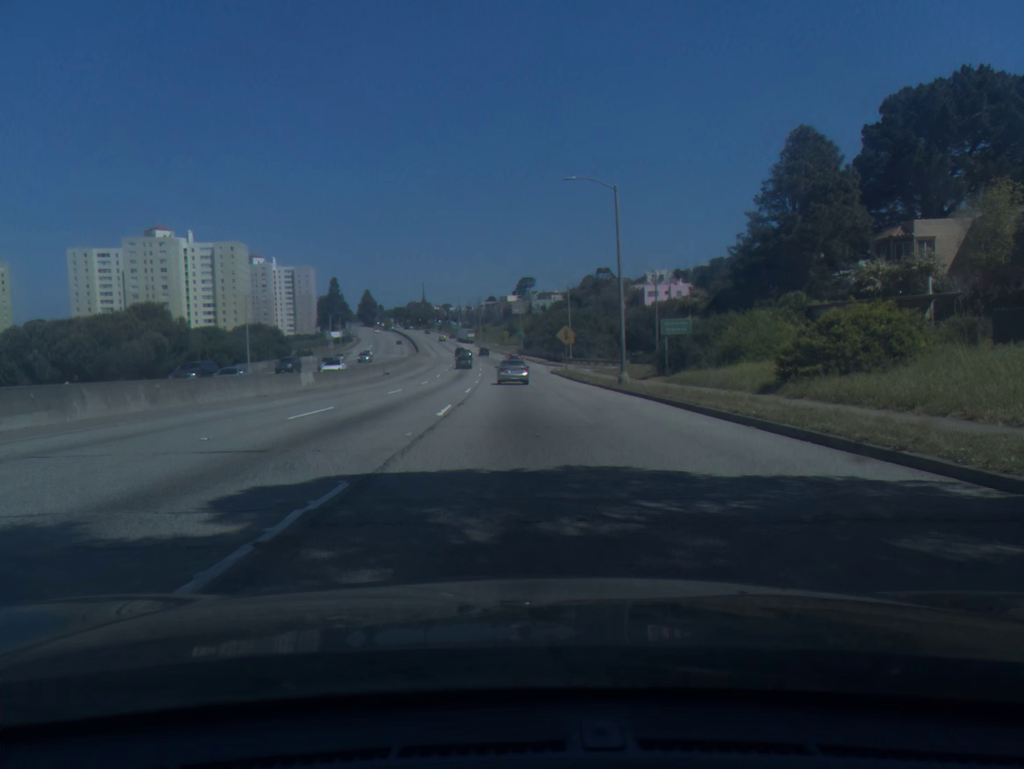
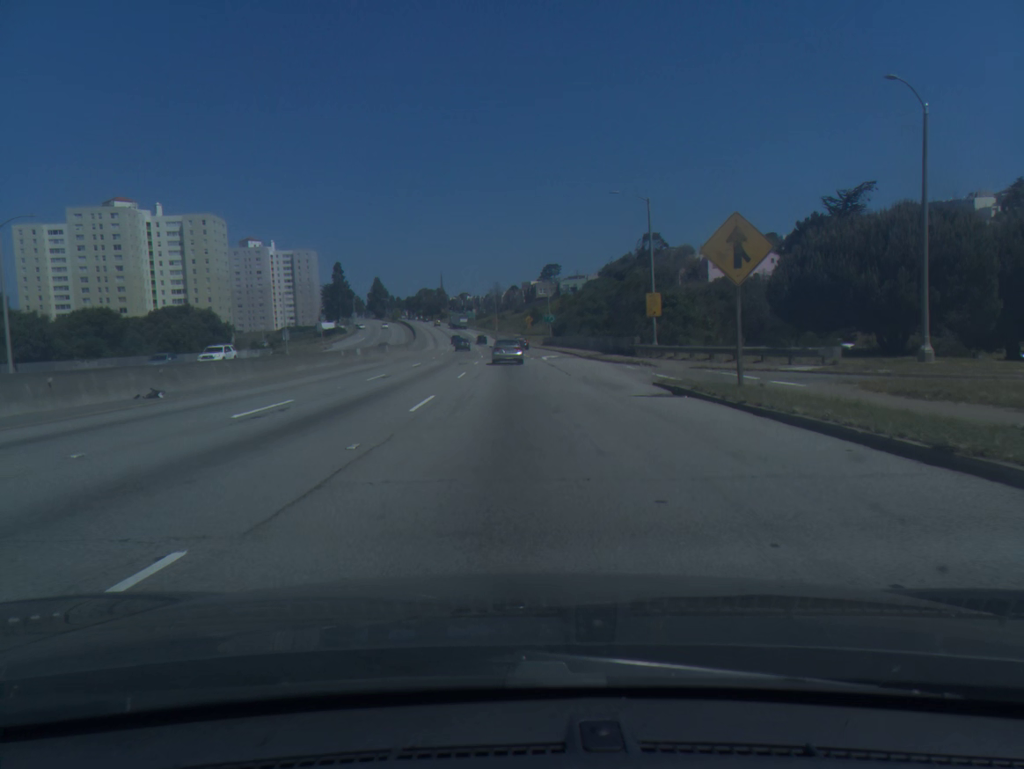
(-0.5, +47.8) m; -2°
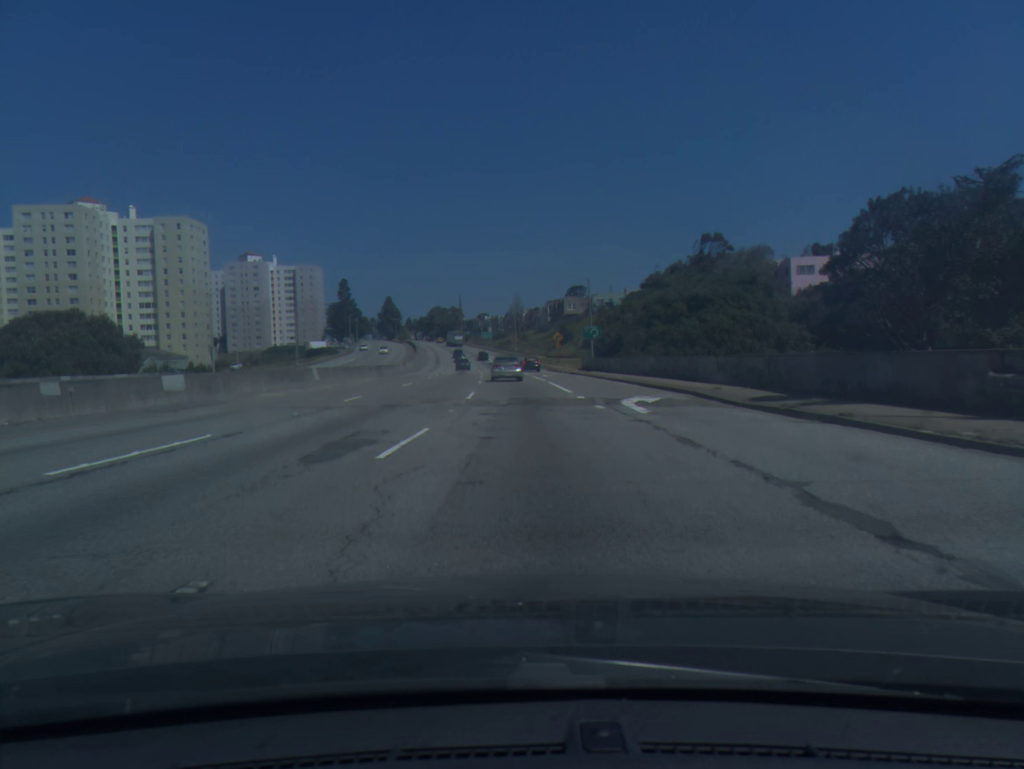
(-0.6, +35.6) m; -1°
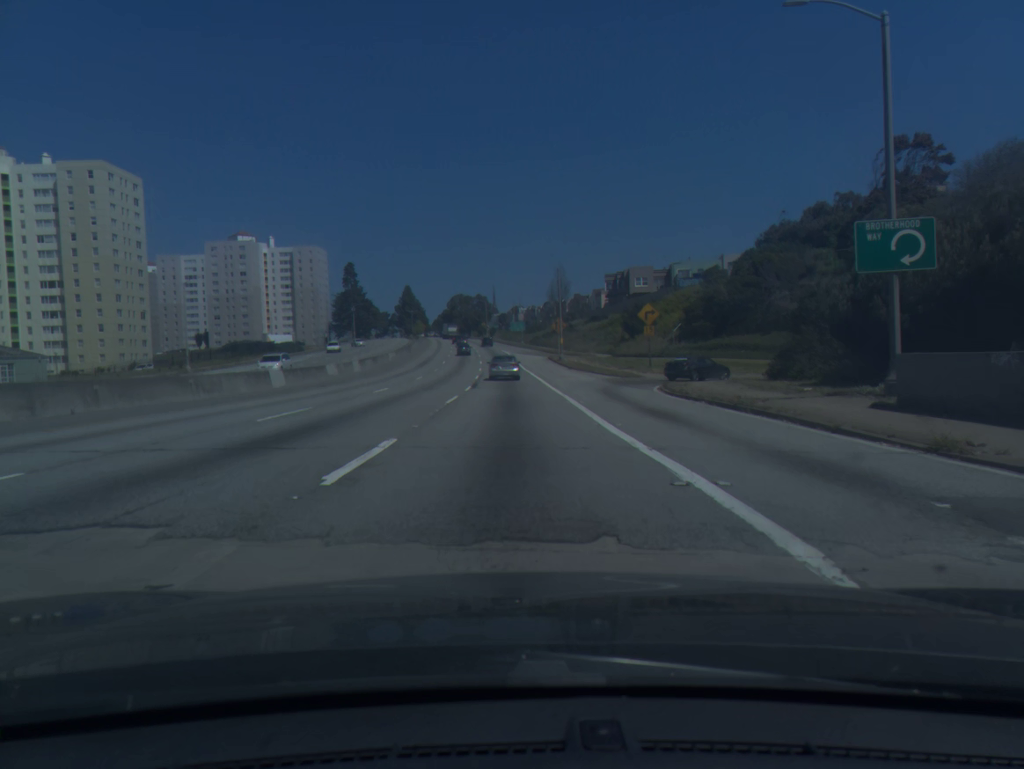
(-0.8, +58.6) m; -3°
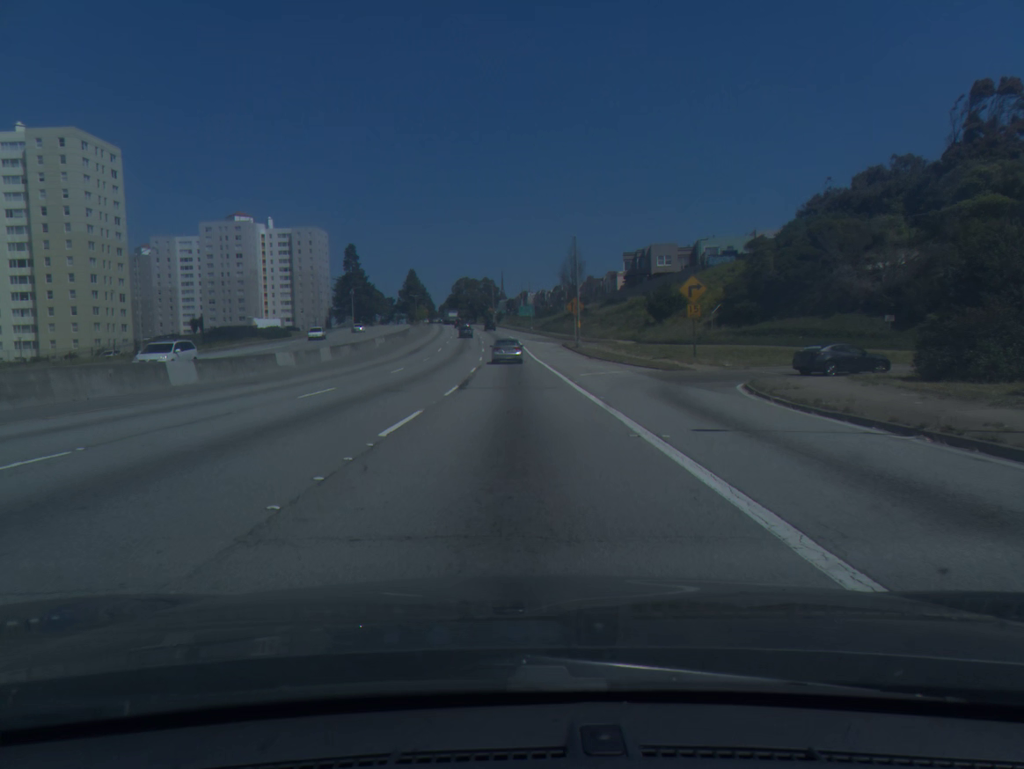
(-0.1, +11.7) m; -1°
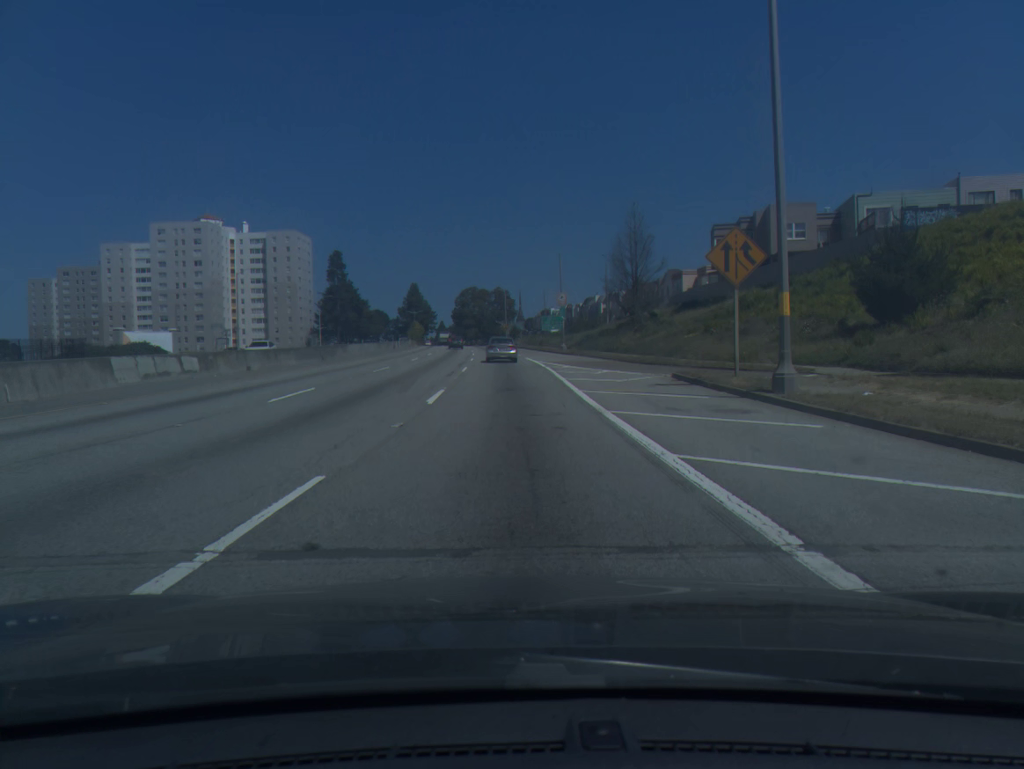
(-0.6, +46.5) m; -1°
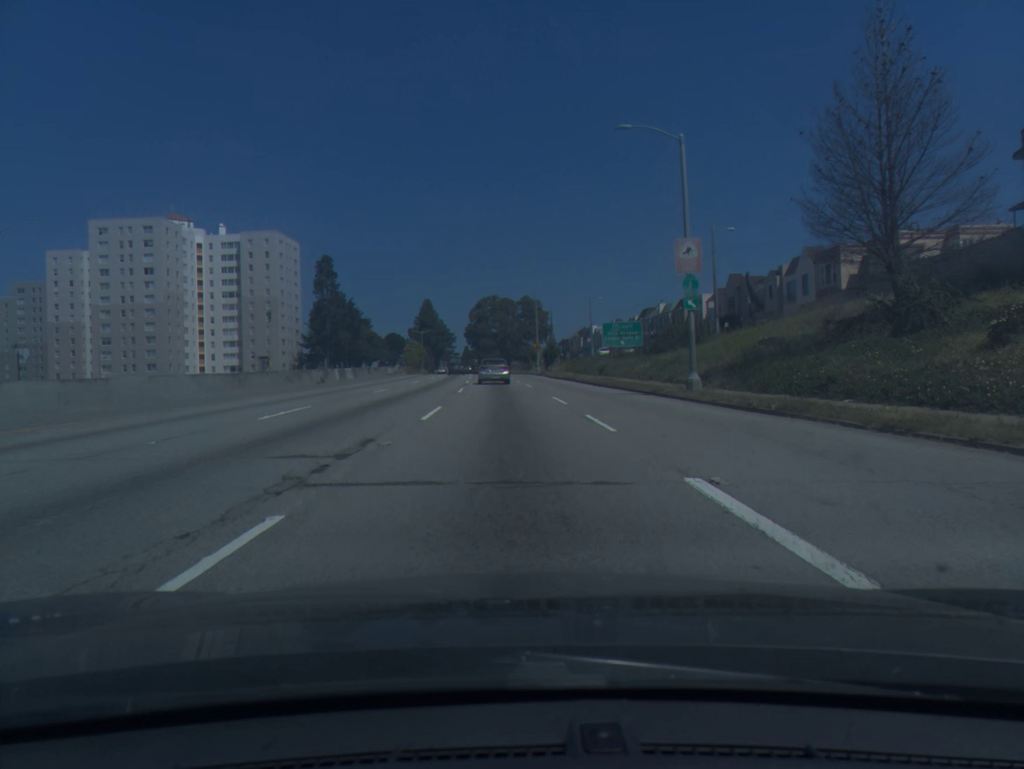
(-0.9, +45.6) m; -2°
